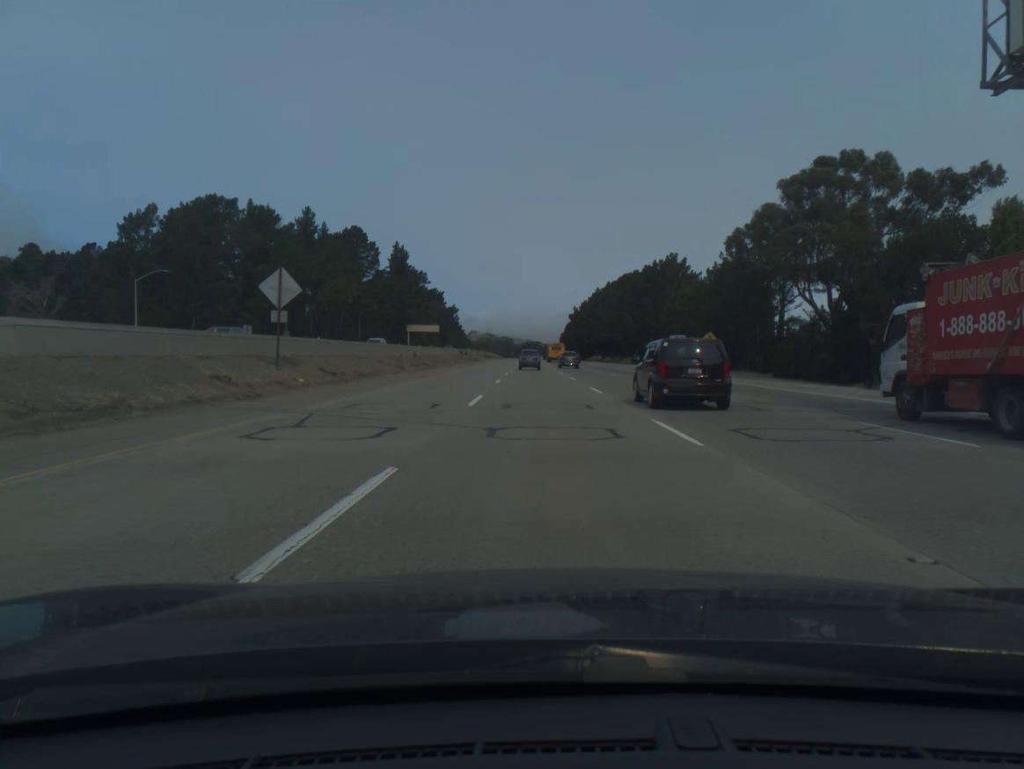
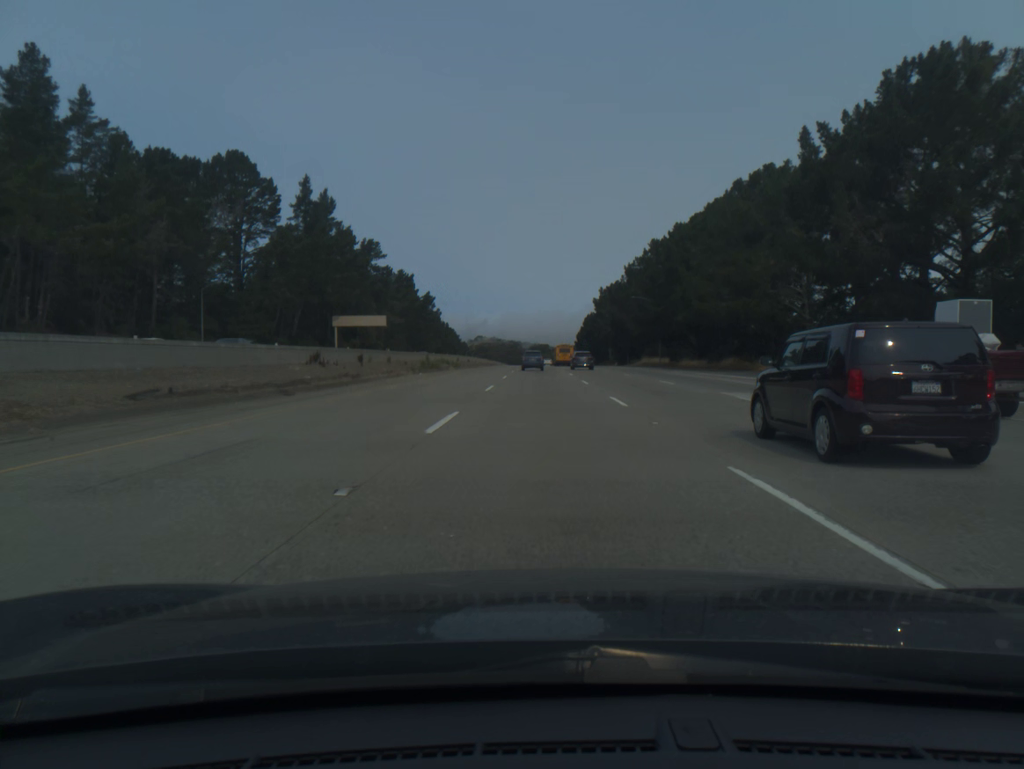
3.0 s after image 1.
(-1.0, +94.4) m; -1°
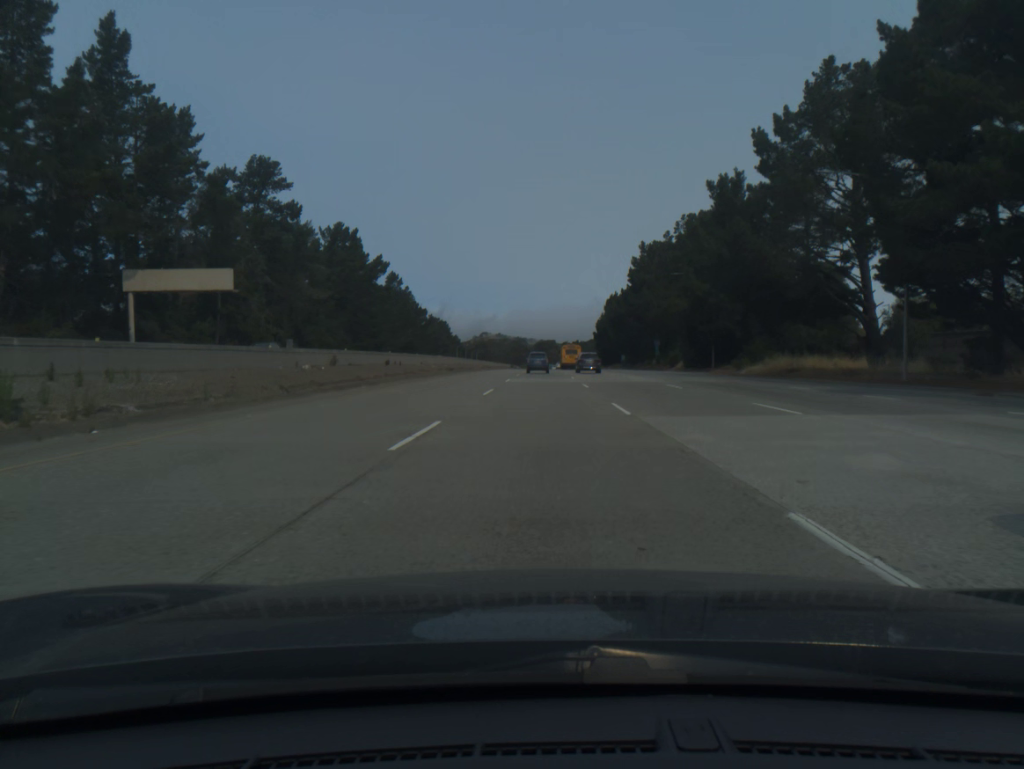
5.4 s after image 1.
(-0.1, +75.0) m; 0°
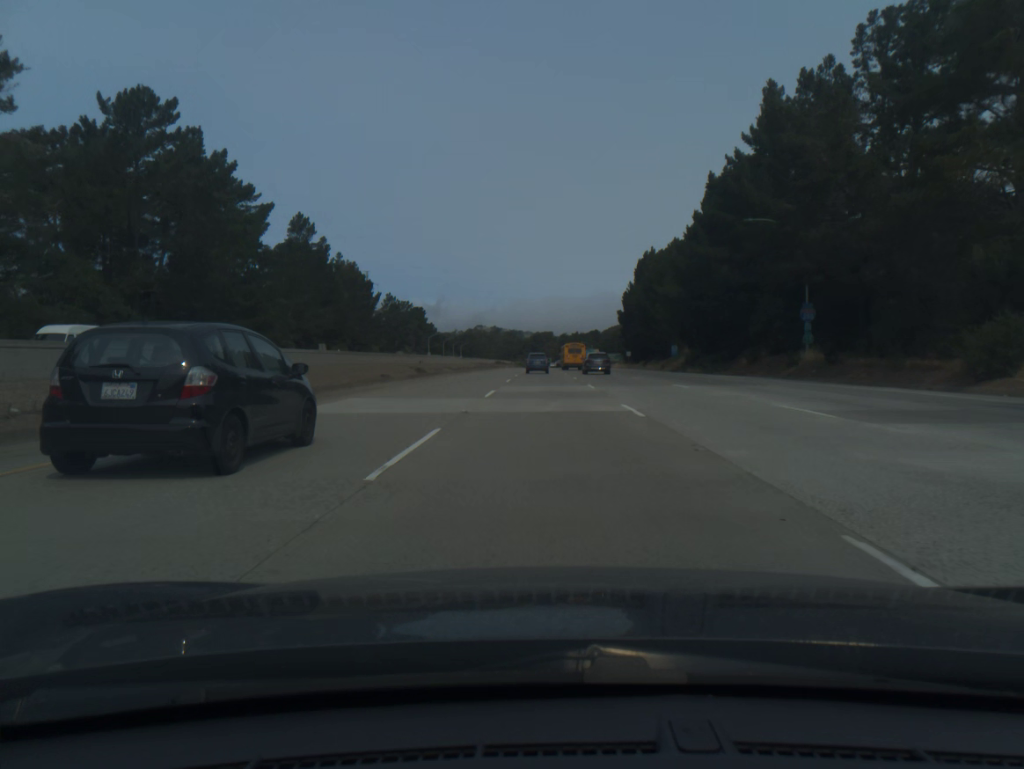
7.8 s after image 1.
(+0.1, +74.6) m; 0°
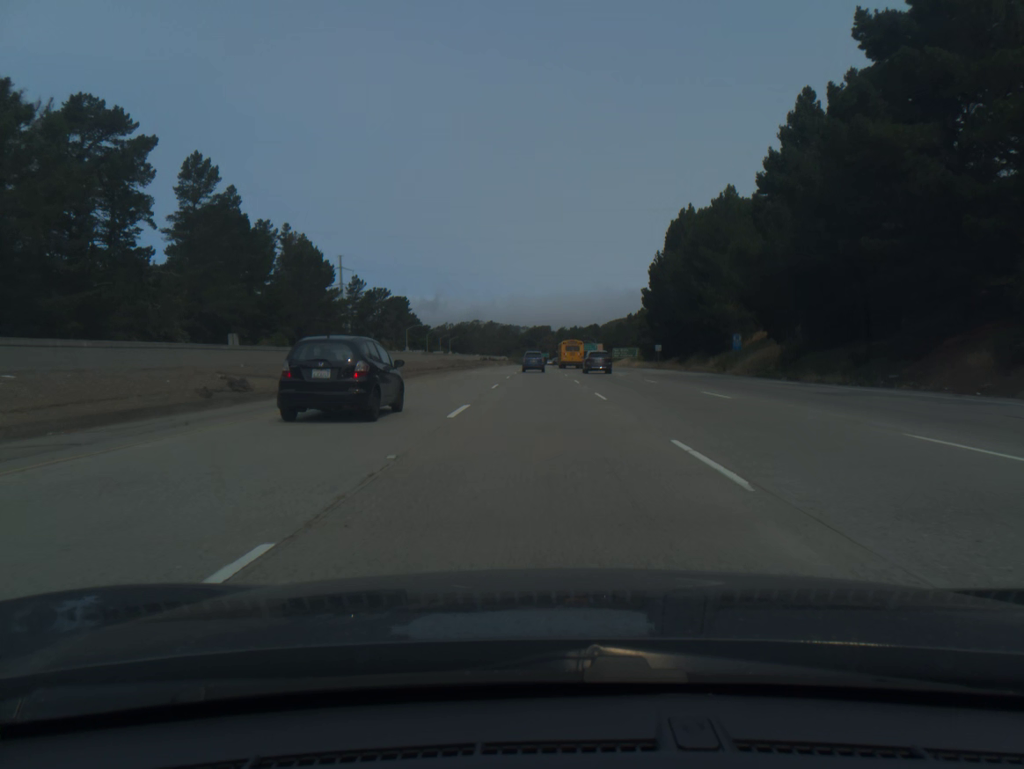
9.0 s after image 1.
(+0.1, +37.2) m; 0°
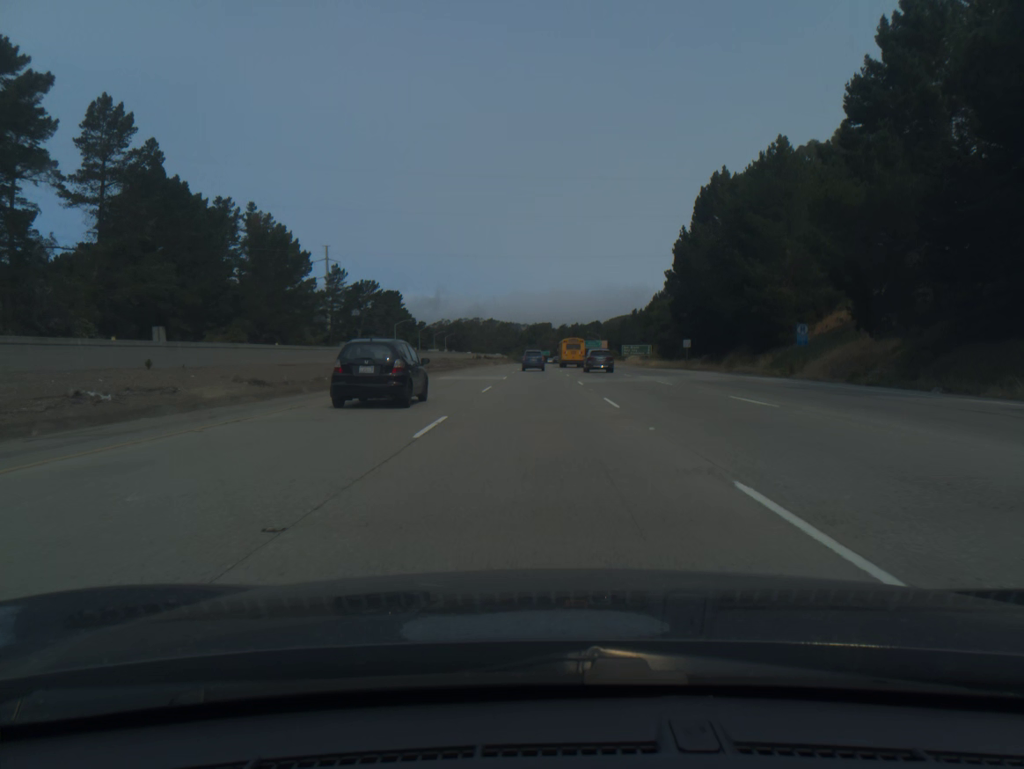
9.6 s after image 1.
(0.0, +18.6) m; 0°
